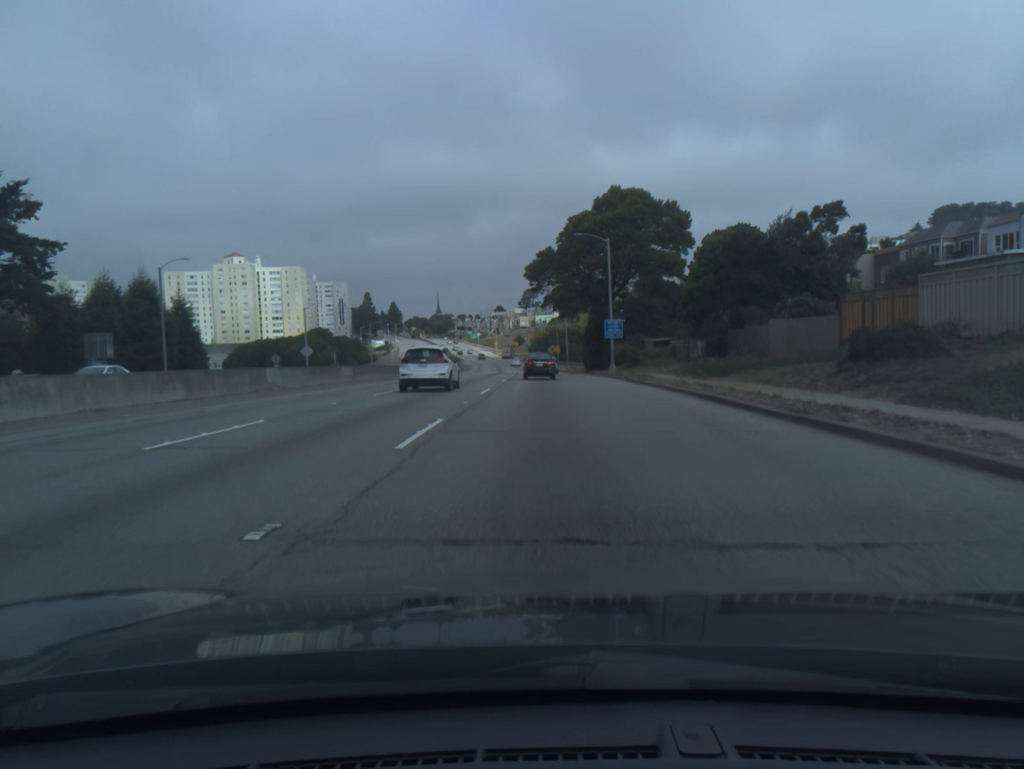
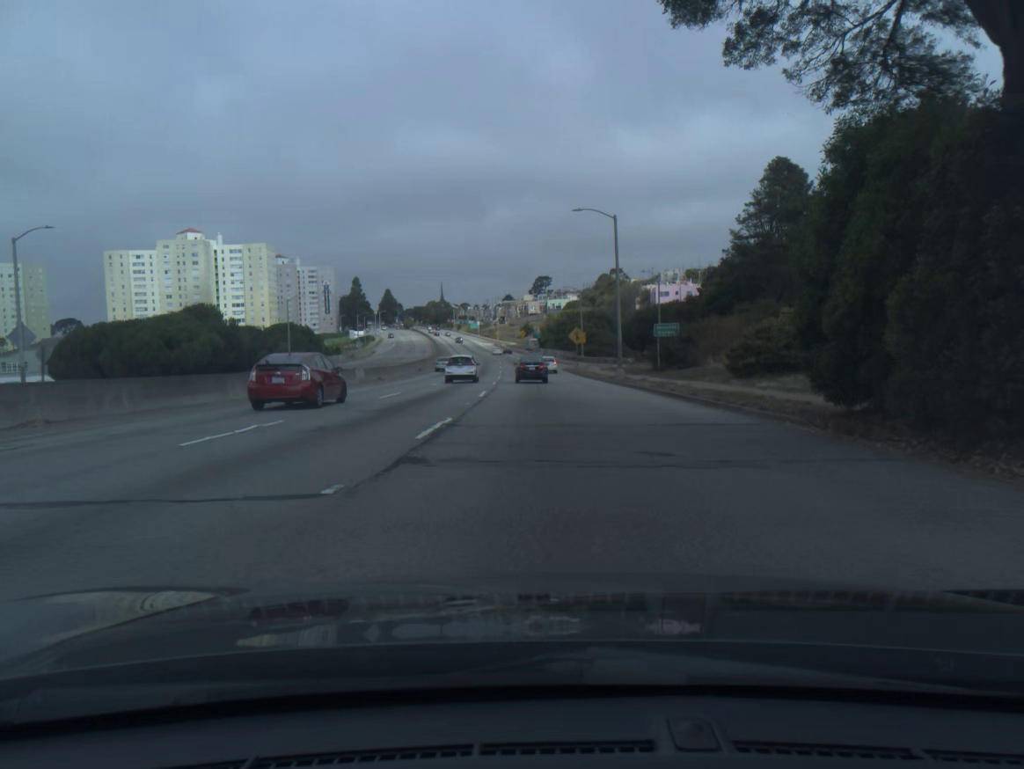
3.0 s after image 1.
(-0.3, +57.4) m; -1°
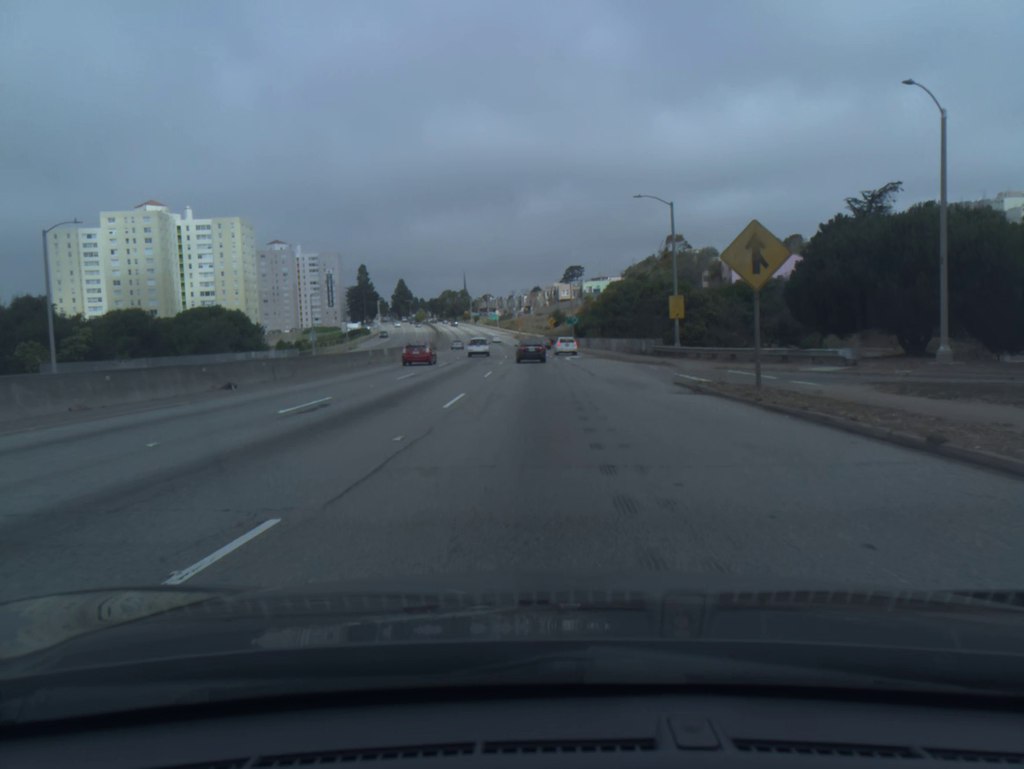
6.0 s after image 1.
(-0.9, +54.9) m; -2°
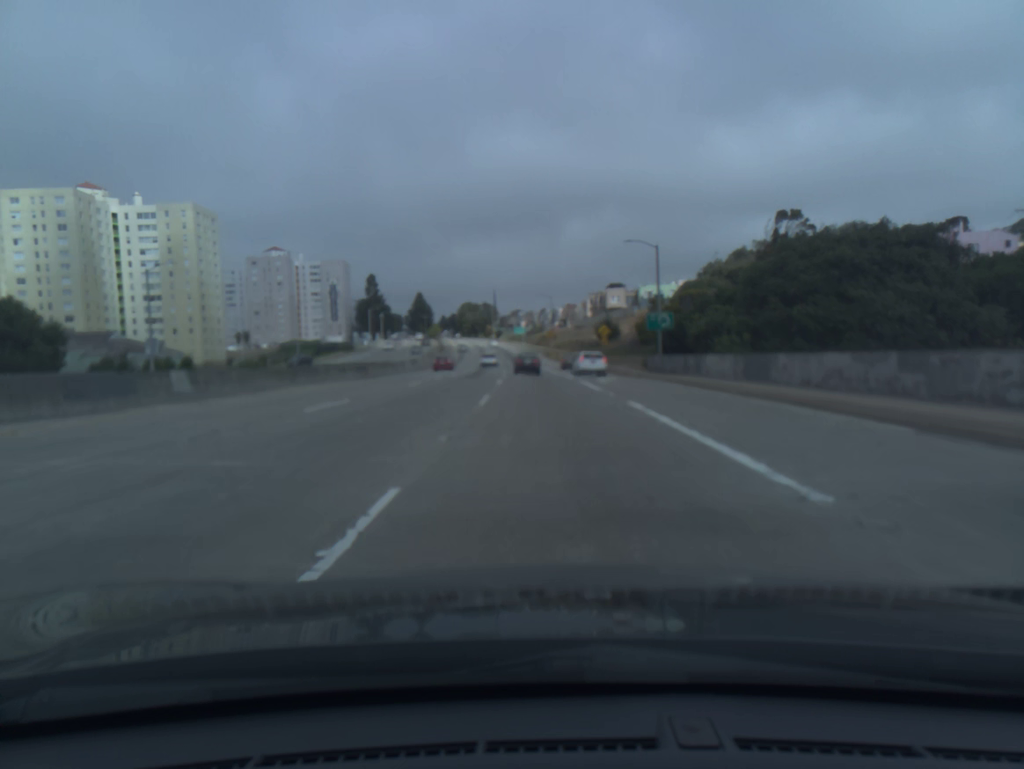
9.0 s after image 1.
(-1.3, +58.4) m; -2°
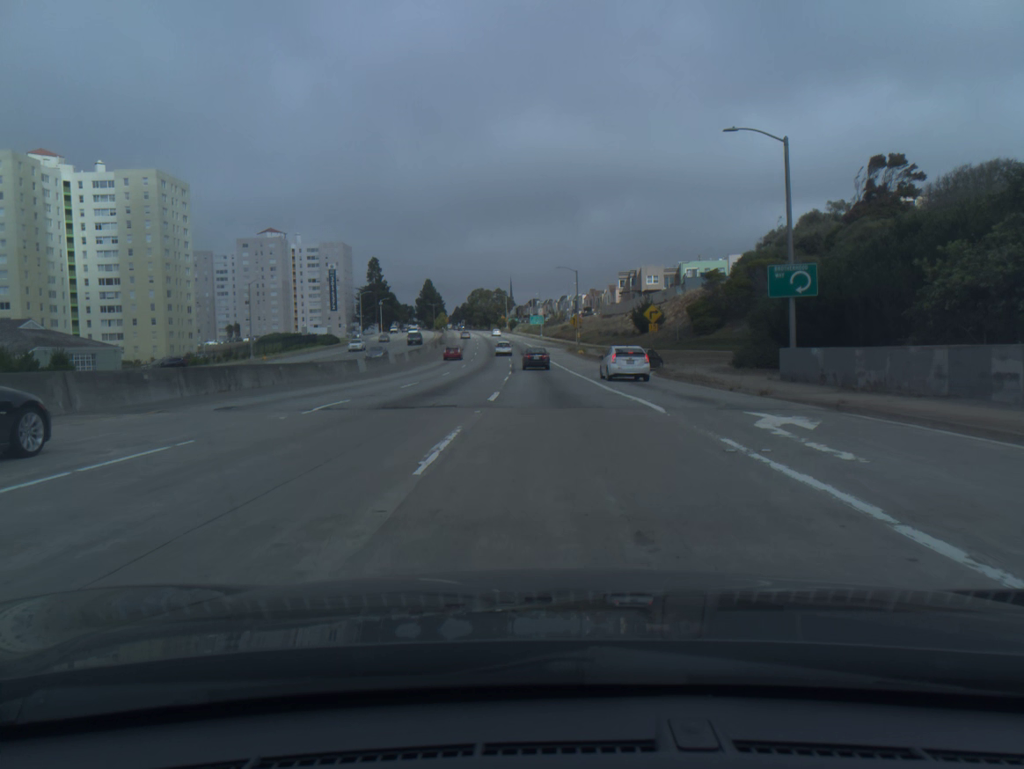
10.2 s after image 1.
(-0.3, +25.1) m; -1°
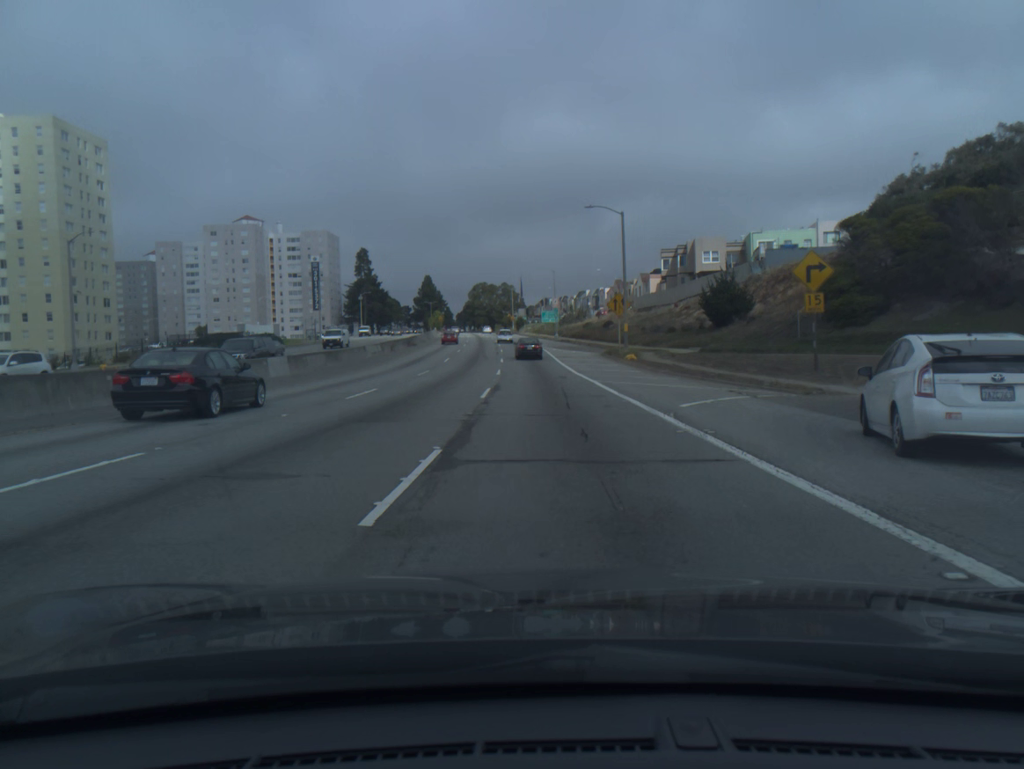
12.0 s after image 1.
(-0.4, +37.6) m; -1°
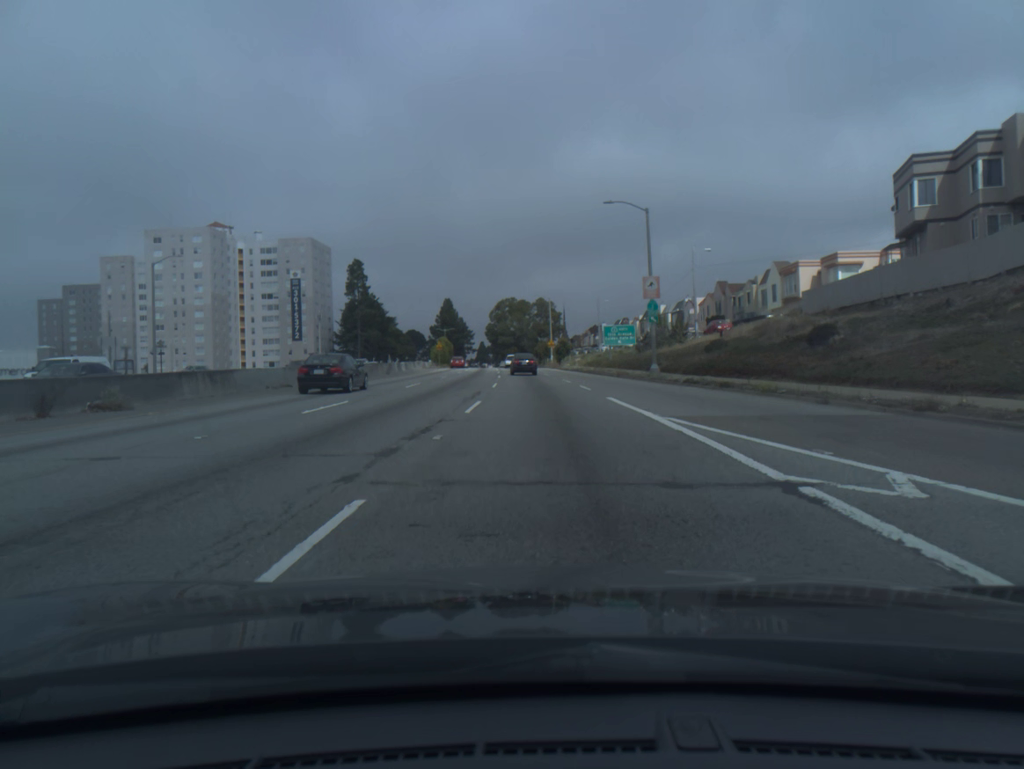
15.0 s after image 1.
(-1.6, +63.0) m; -3°
